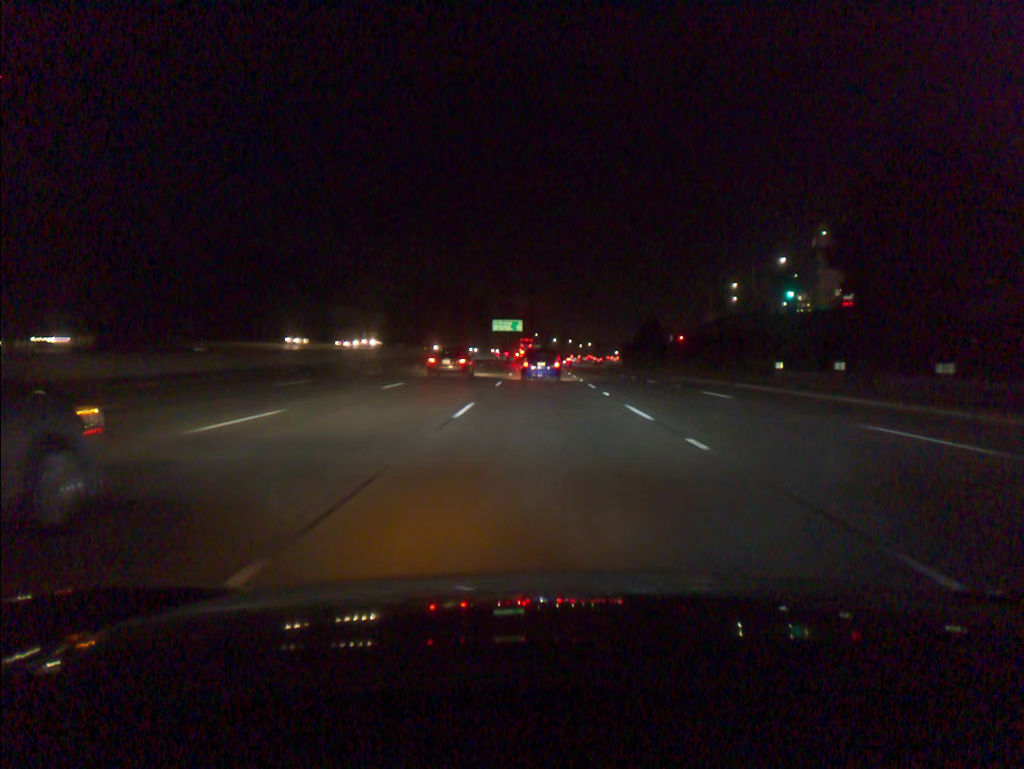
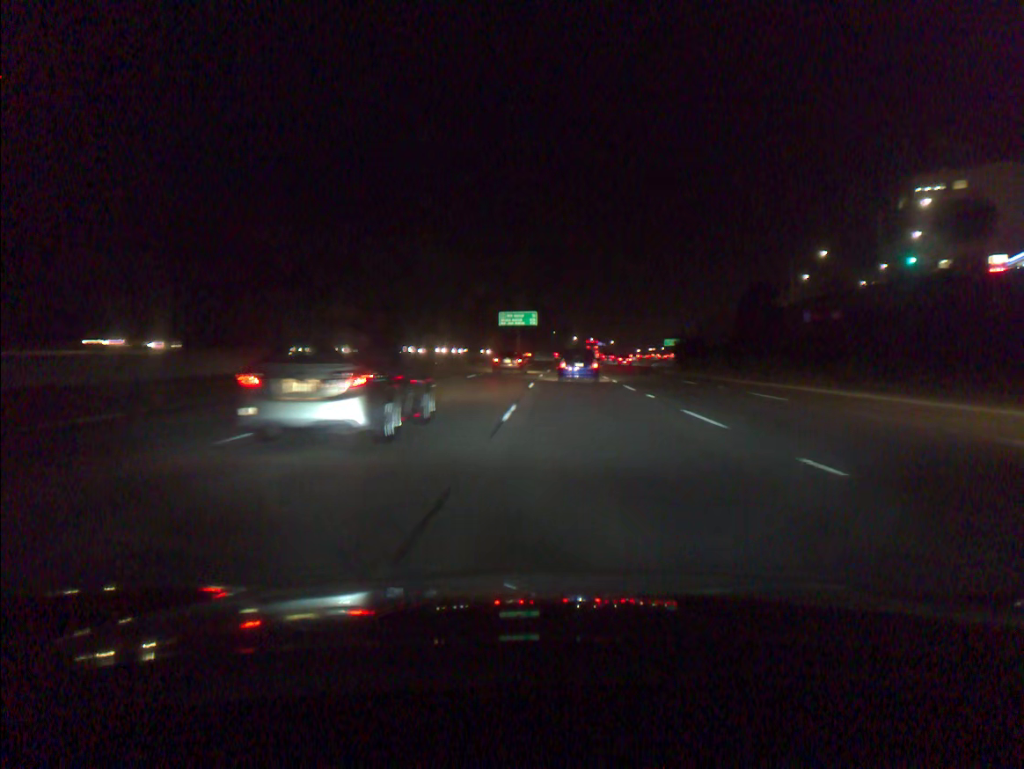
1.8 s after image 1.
(-0.5, +44.3) m; -1°
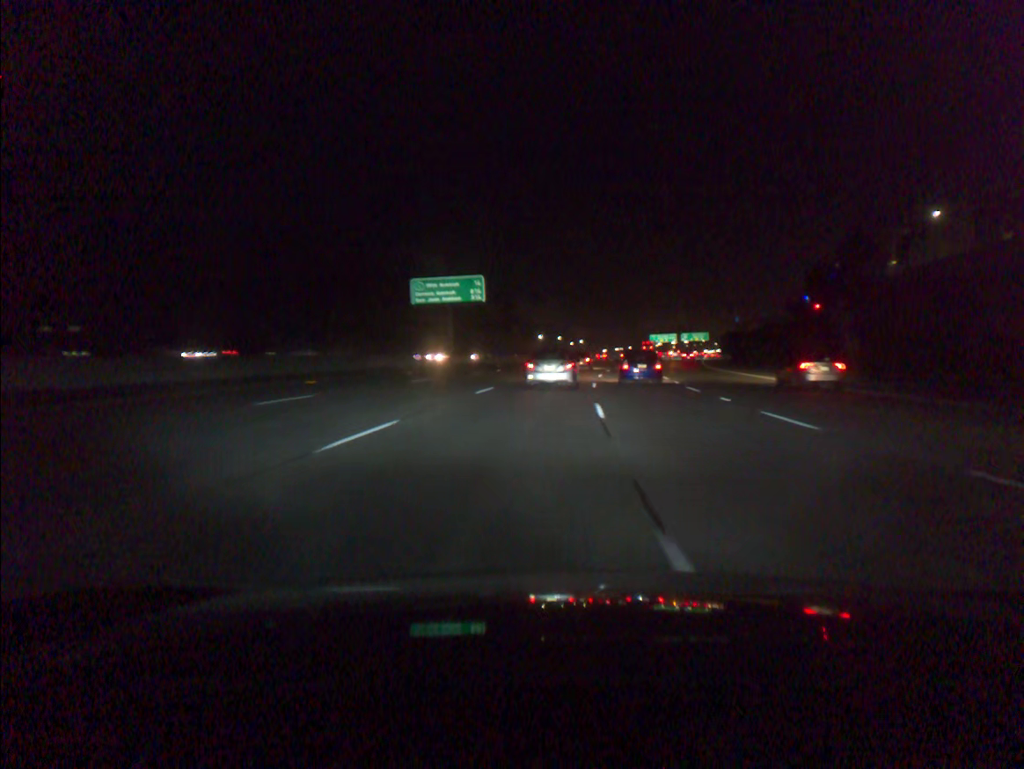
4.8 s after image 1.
(+1.2, +71.2) m; +3°
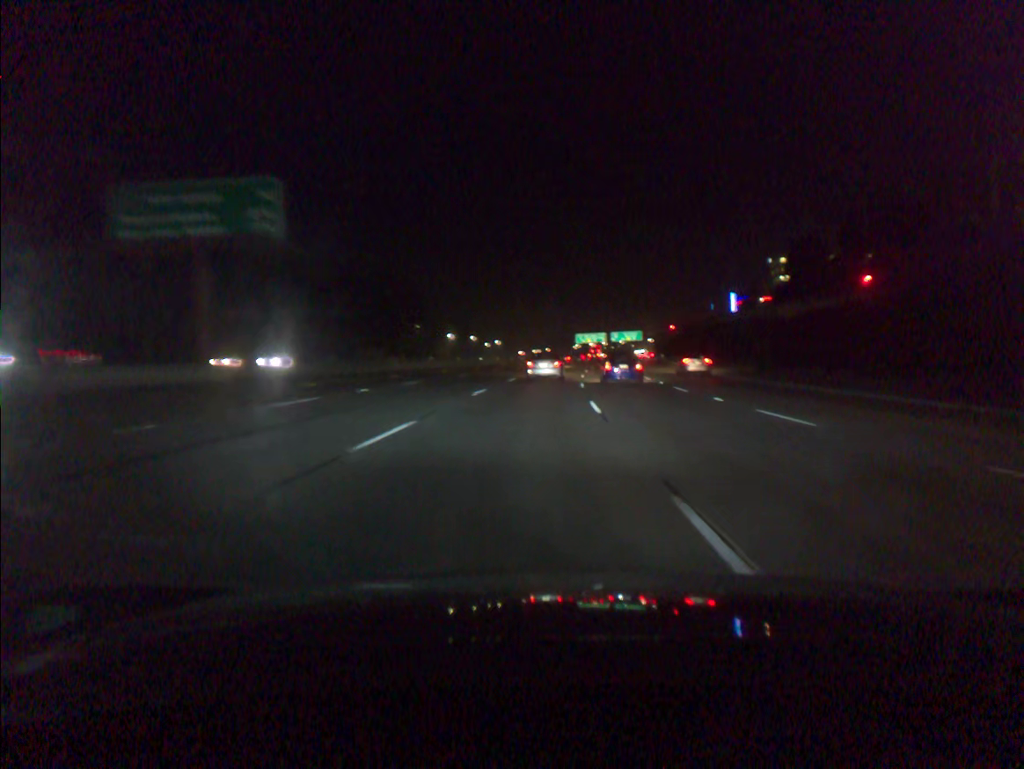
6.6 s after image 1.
(+2.2, +42.6) m; +6°
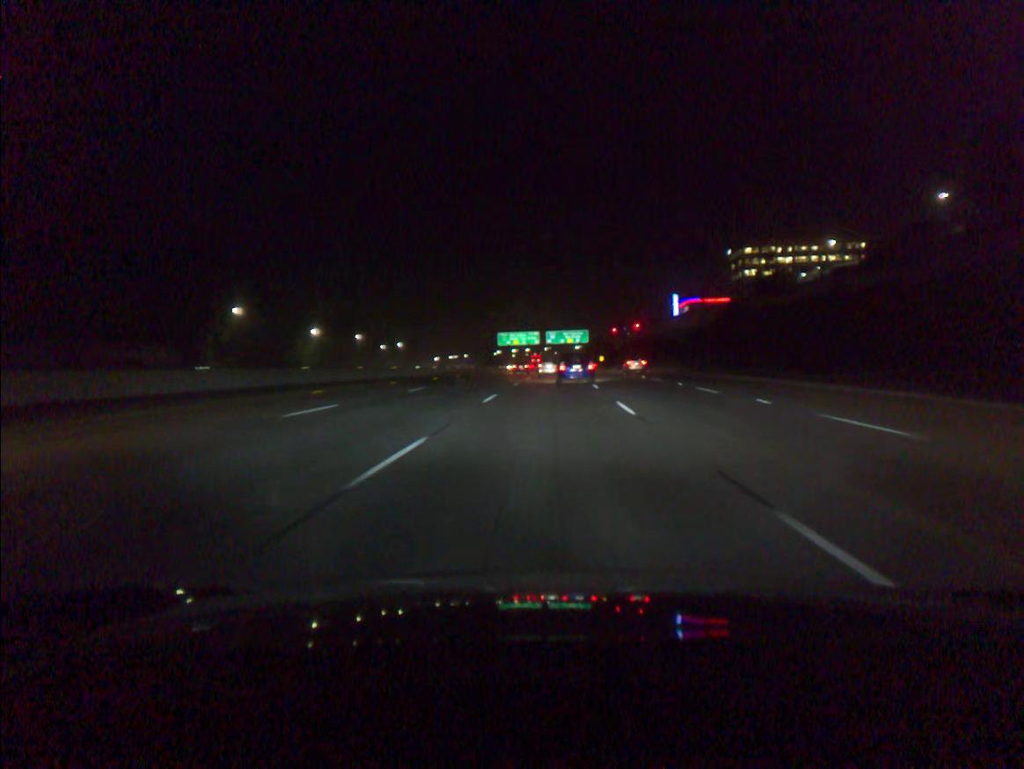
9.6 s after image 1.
(+3.2, +73.5) m; +6°
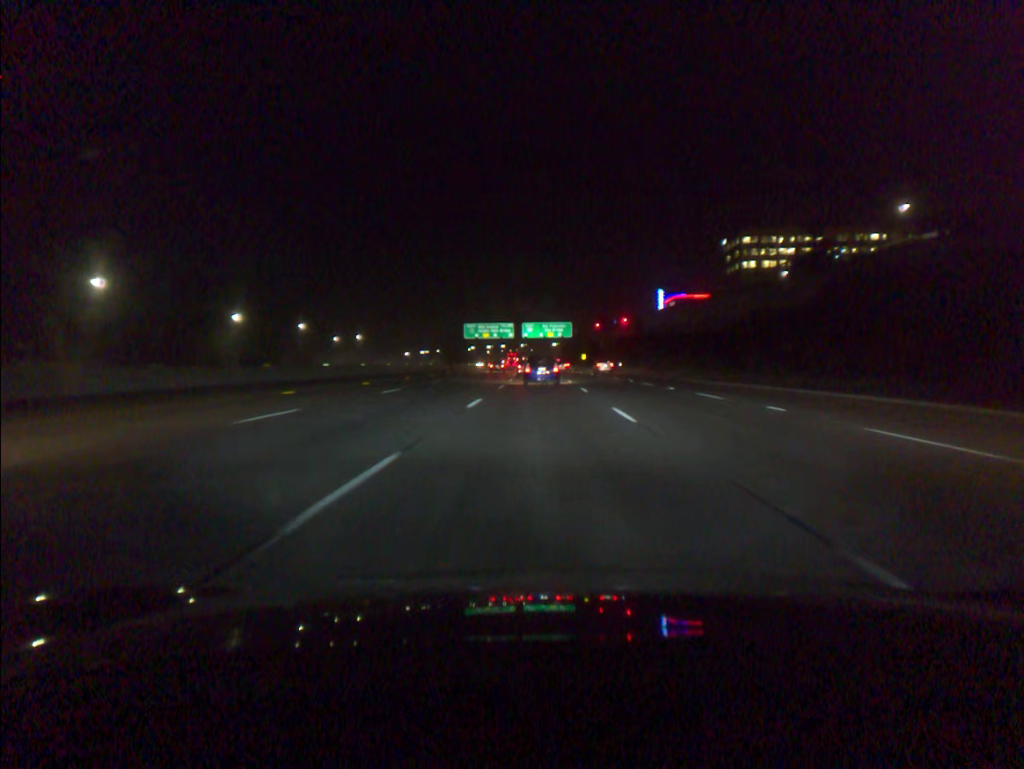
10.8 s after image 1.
(+0.5, +30.6) m; +2°
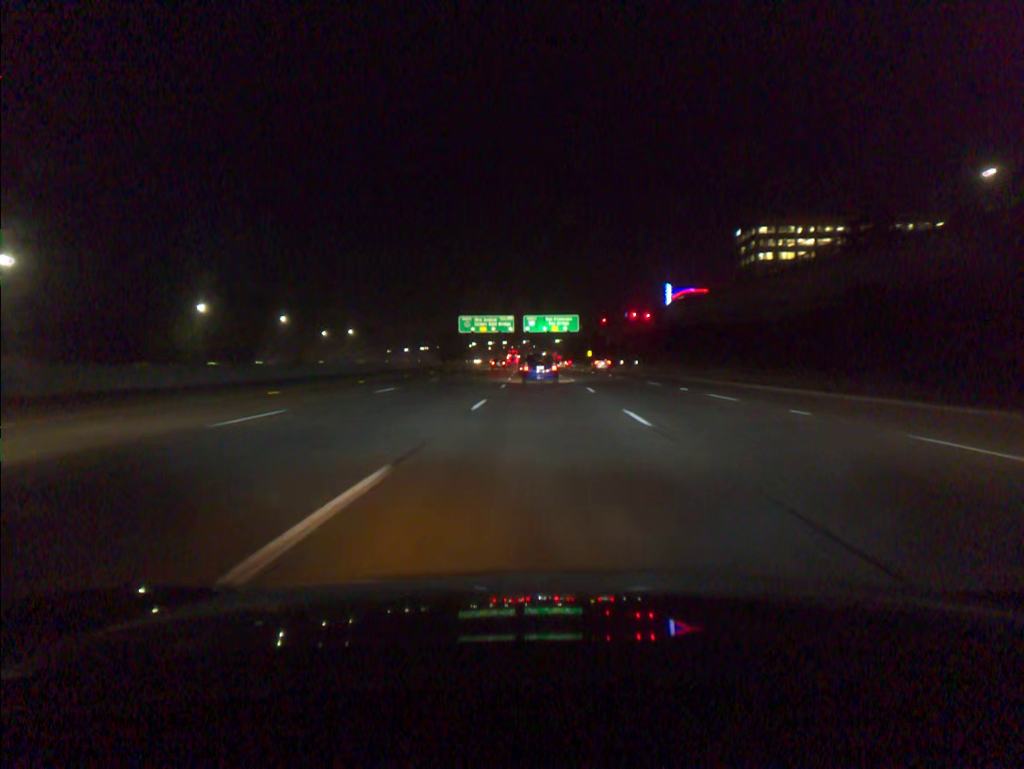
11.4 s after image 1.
(0.0, +15.5) m; 0°
